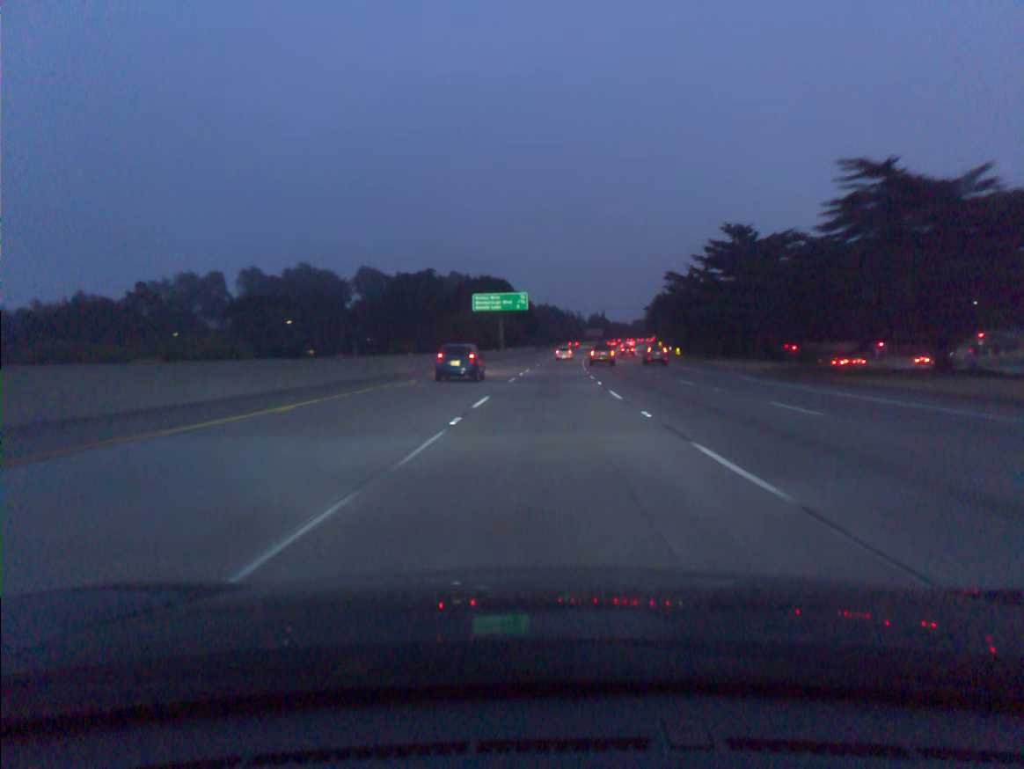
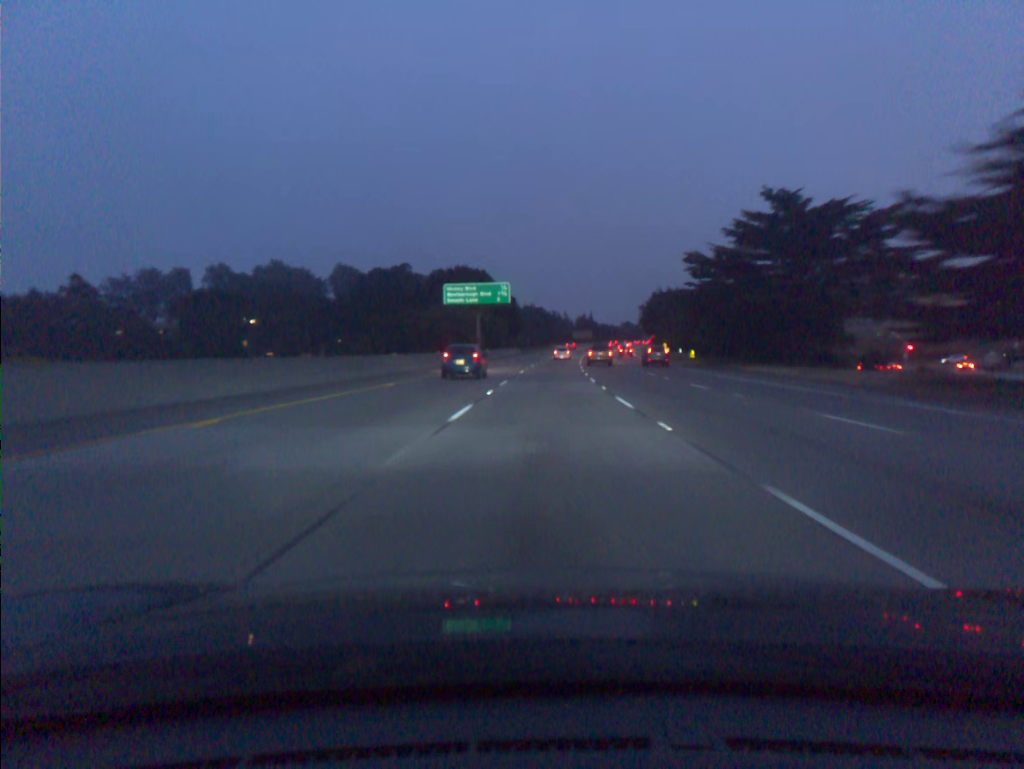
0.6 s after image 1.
(+0.1, +18.2) m; +1°
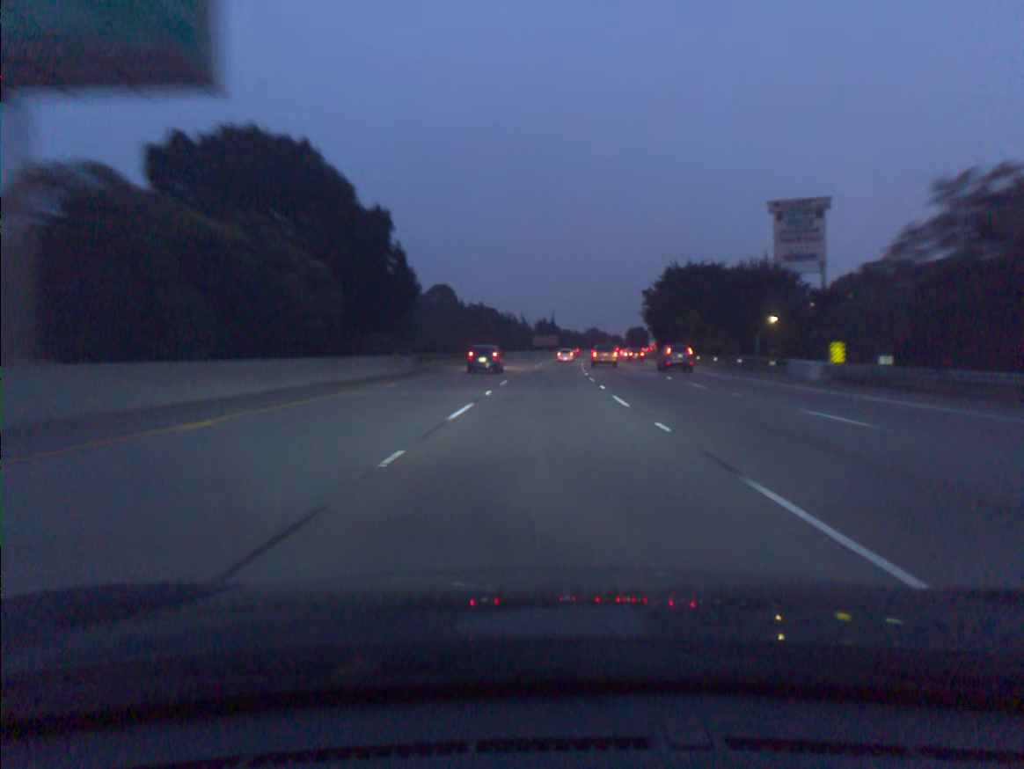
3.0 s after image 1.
(+2.1, +72.7) m; +3°
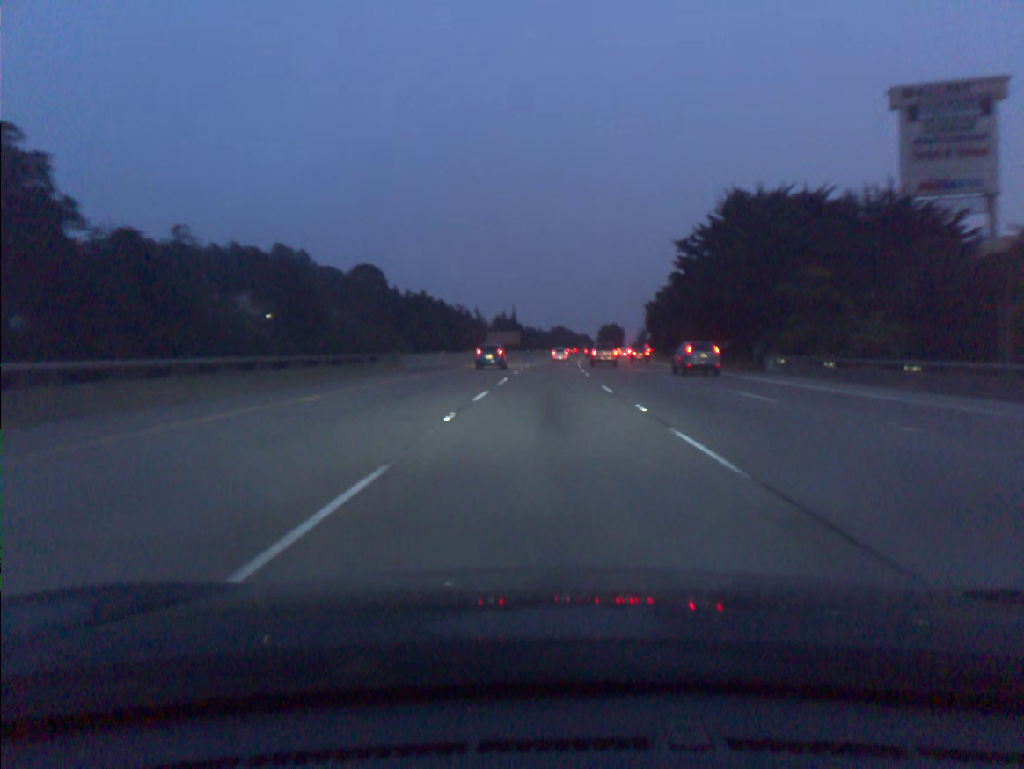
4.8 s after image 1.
(+1.2, +54.3) m; +3°
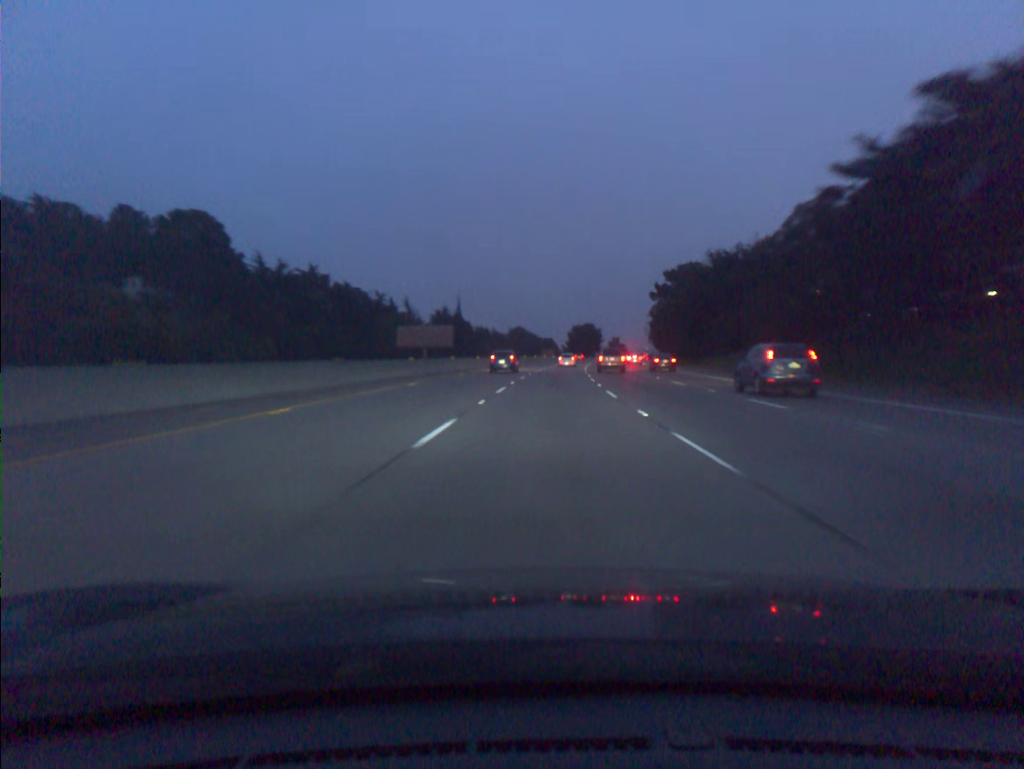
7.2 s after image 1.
(+2.0, +72.5) m; +3°
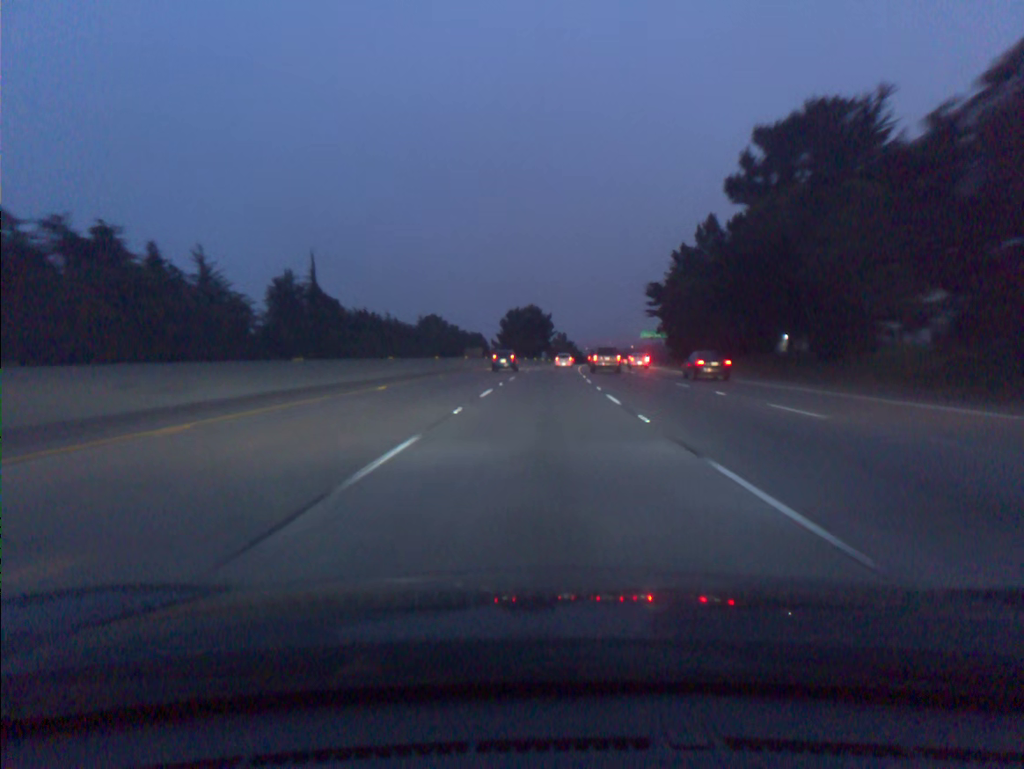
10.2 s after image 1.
(+4.1, +91.0) m; +5°
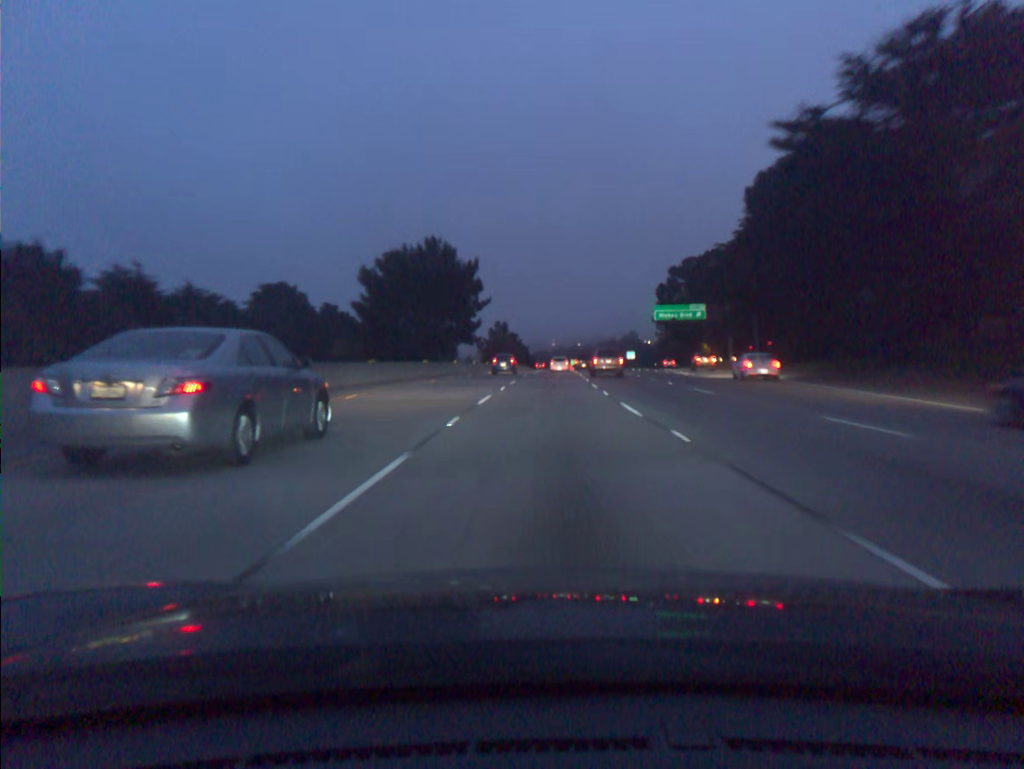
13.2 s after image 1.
(+3.0, +91.4) m; +4°
